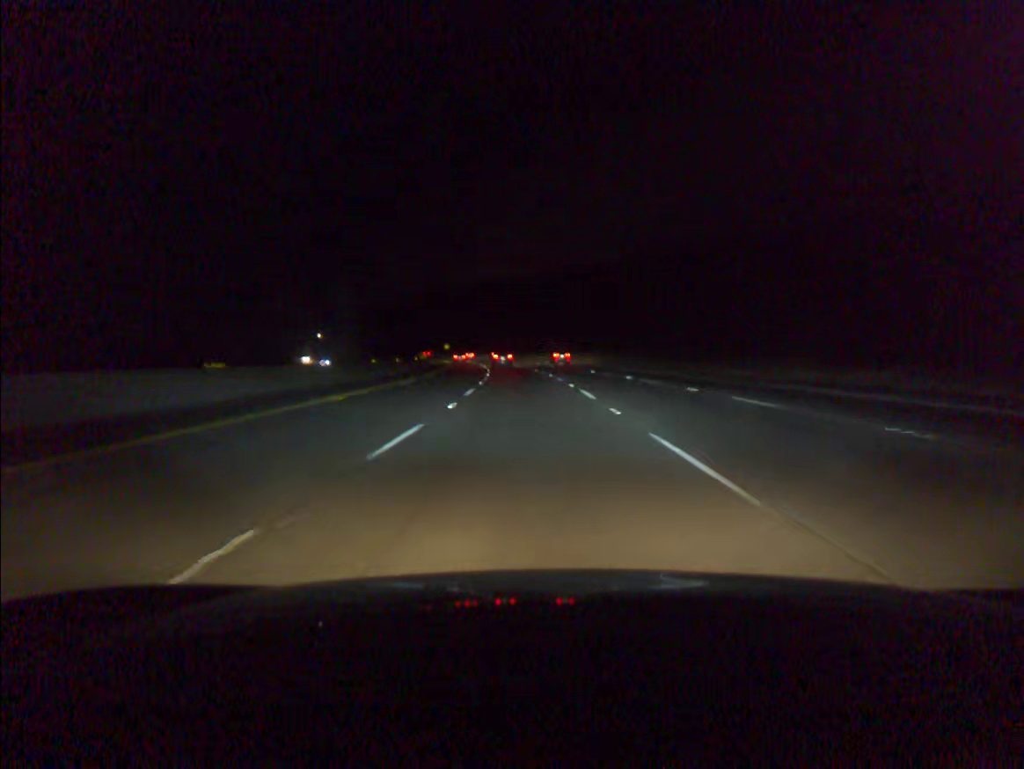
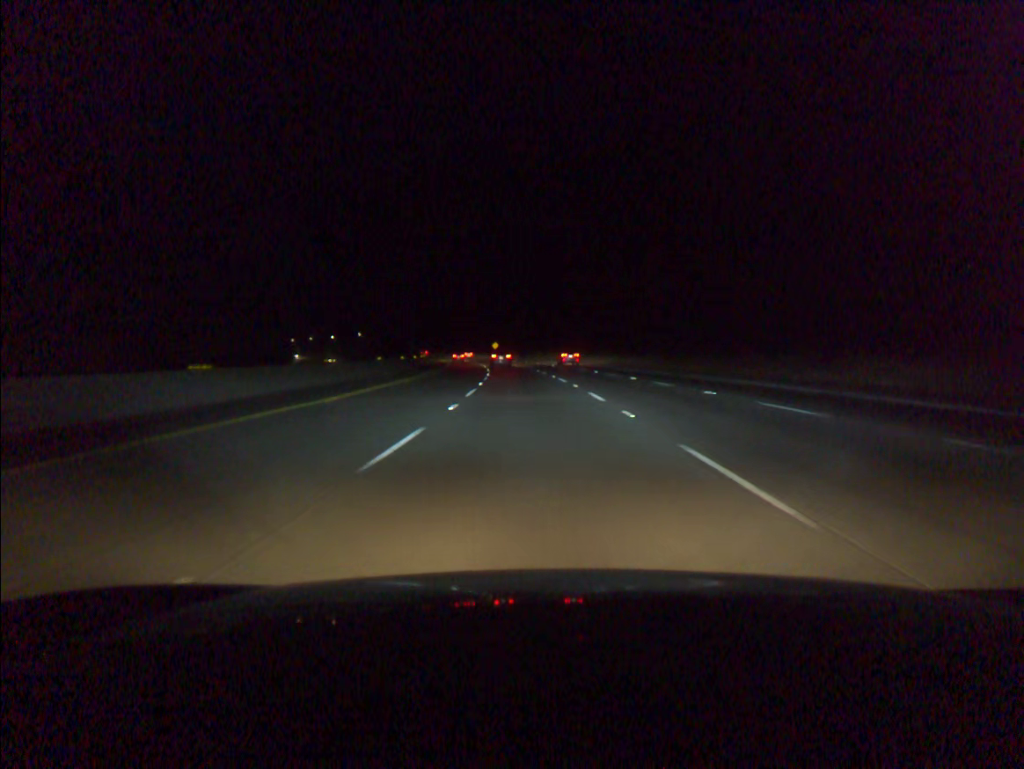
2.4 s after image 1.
(-3.3, +74.2) m; -5°
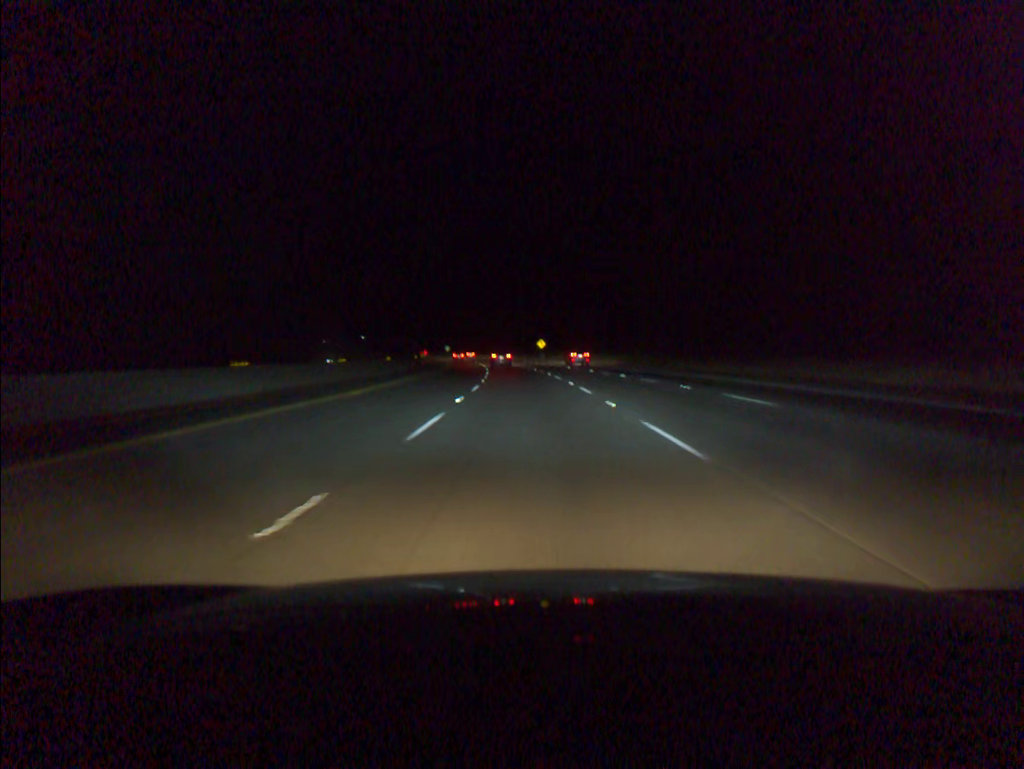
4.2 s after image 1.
(-1.9, +55.6) m; -4°
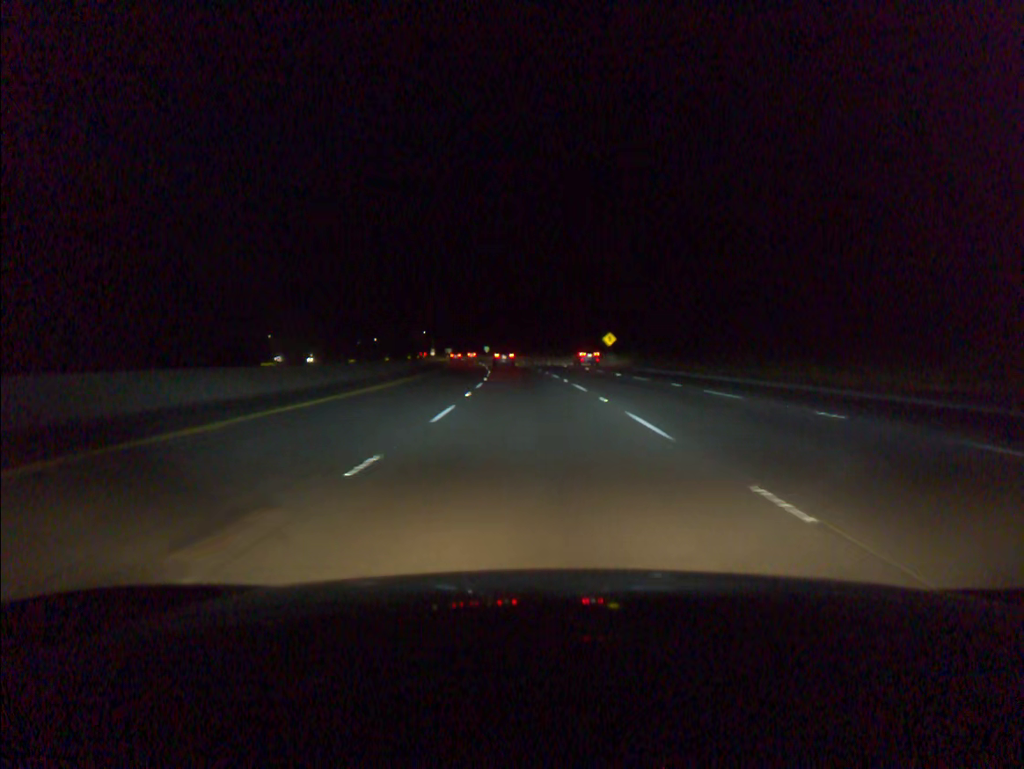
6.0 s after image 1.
(-1.9, +55.5) m; -4°
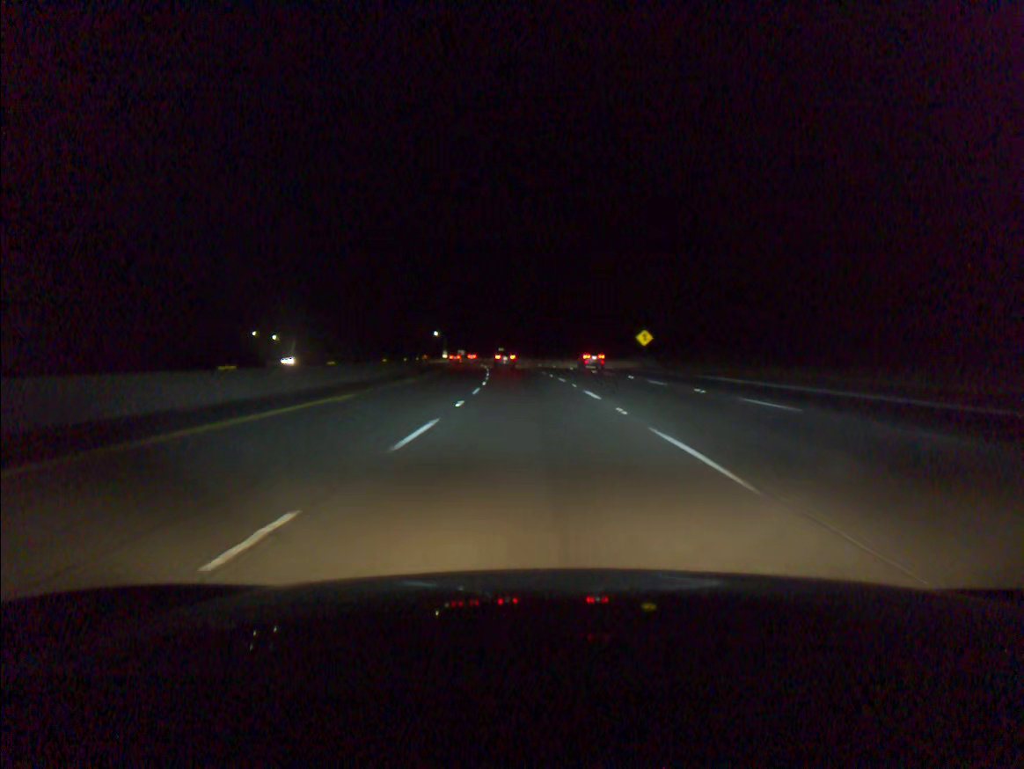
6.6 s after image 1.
(-0.2, +18.5) m; -1°
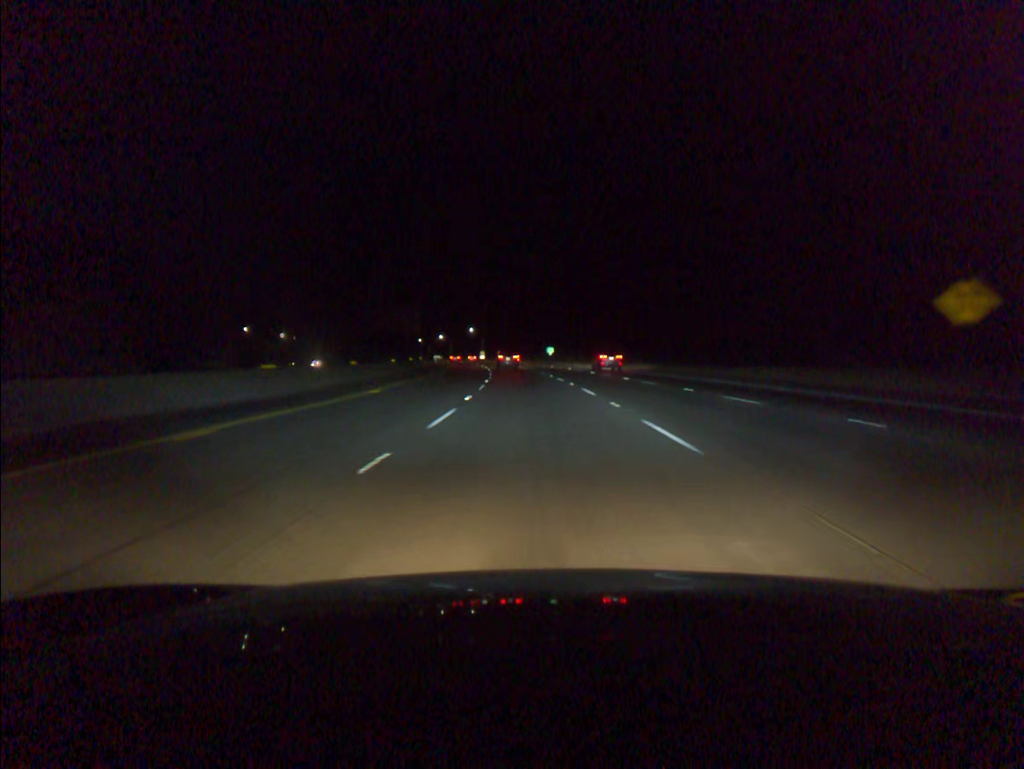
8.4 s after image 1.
(-1.9, +55.4) m; -4°
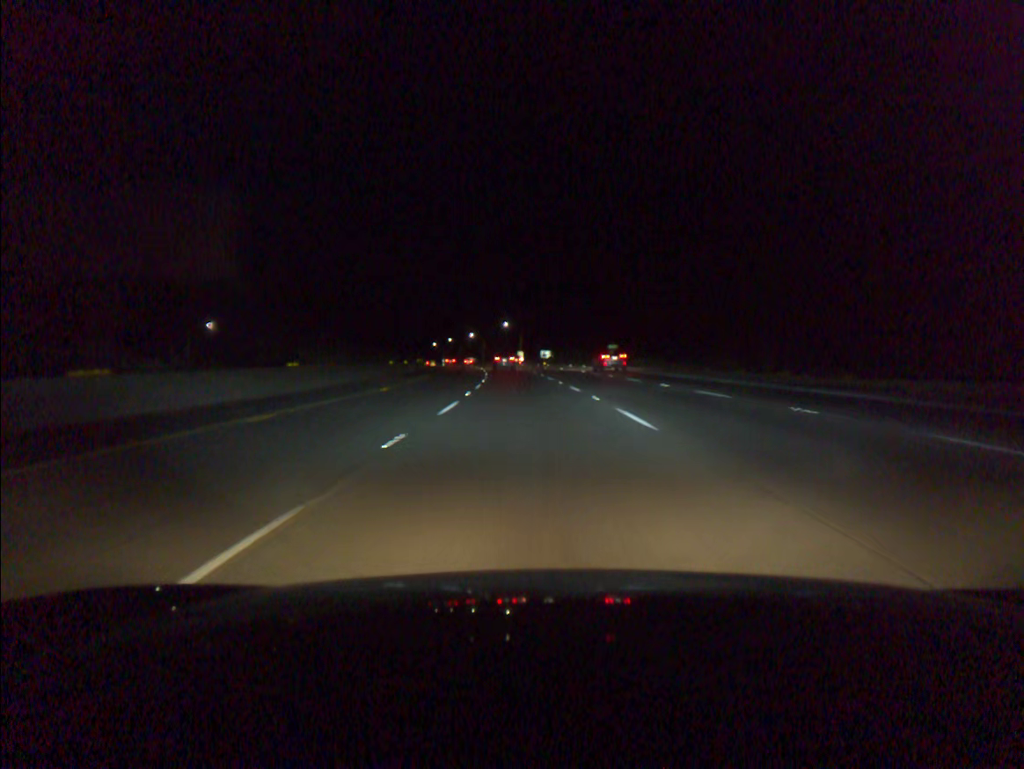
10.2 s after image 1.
(-1.7, +55.4) m; -3°
